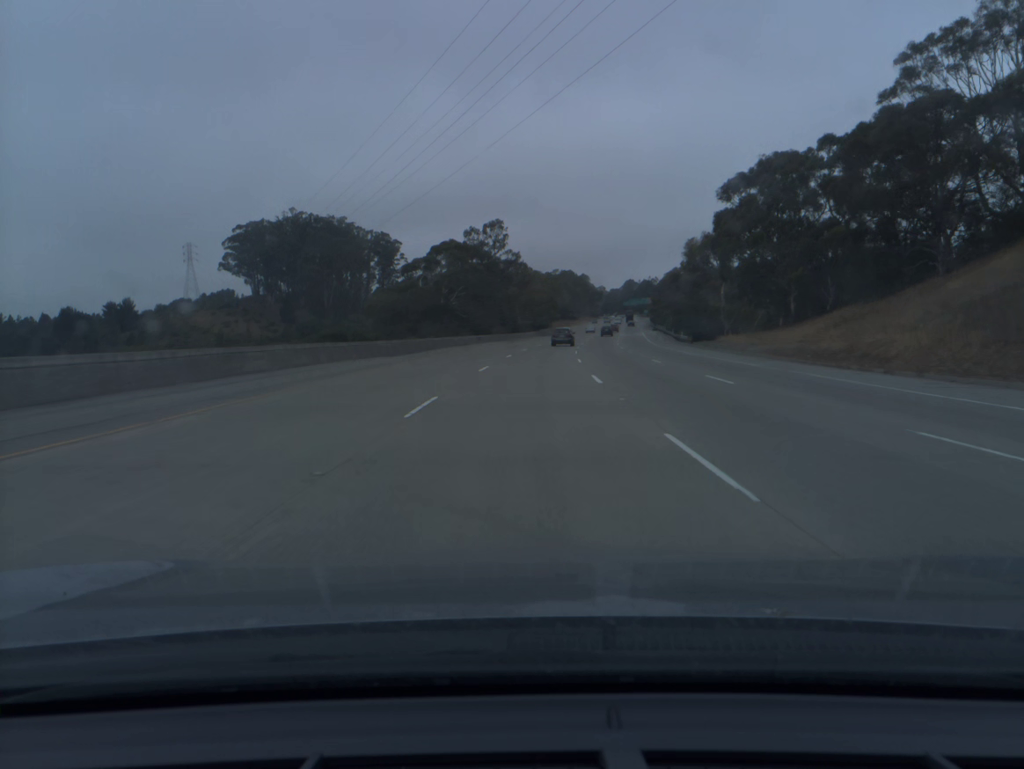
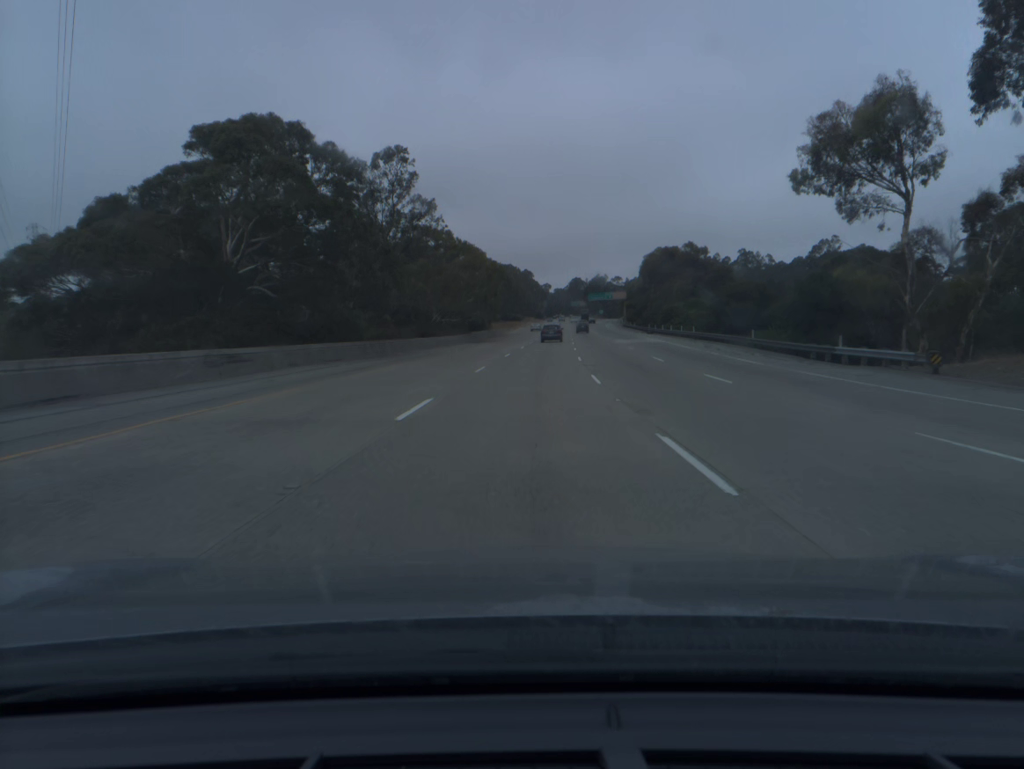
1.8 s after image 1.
(+2.3, +58.8) m; +4°
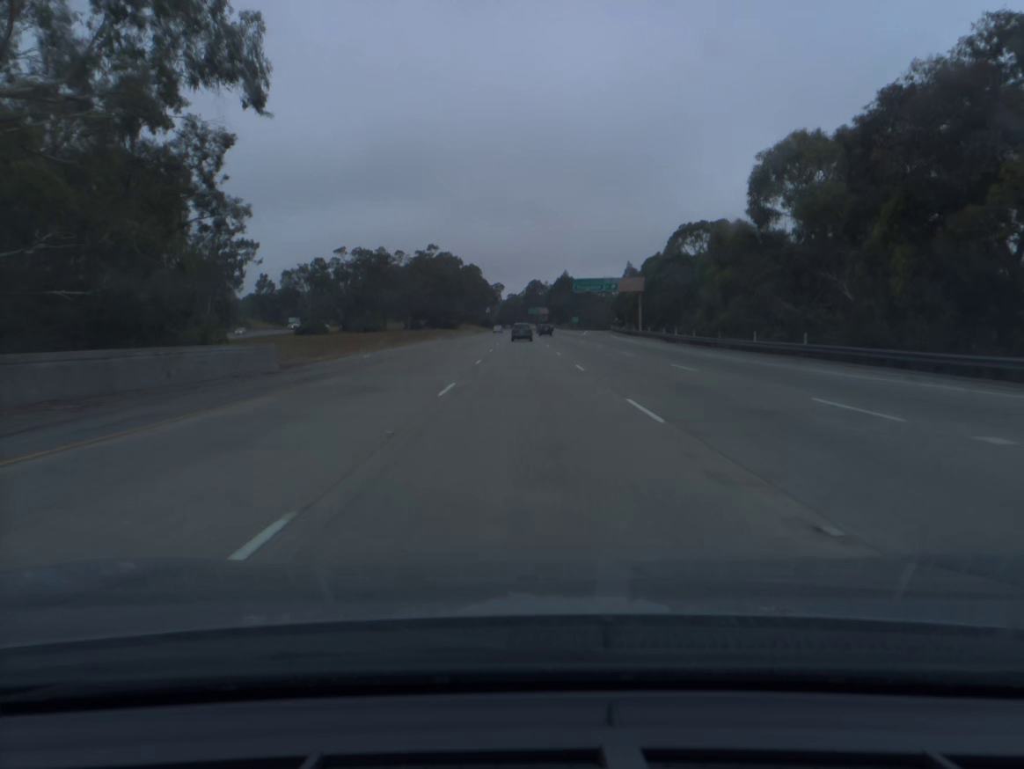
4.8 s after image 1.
(+4.2, +97.9) m; +4°
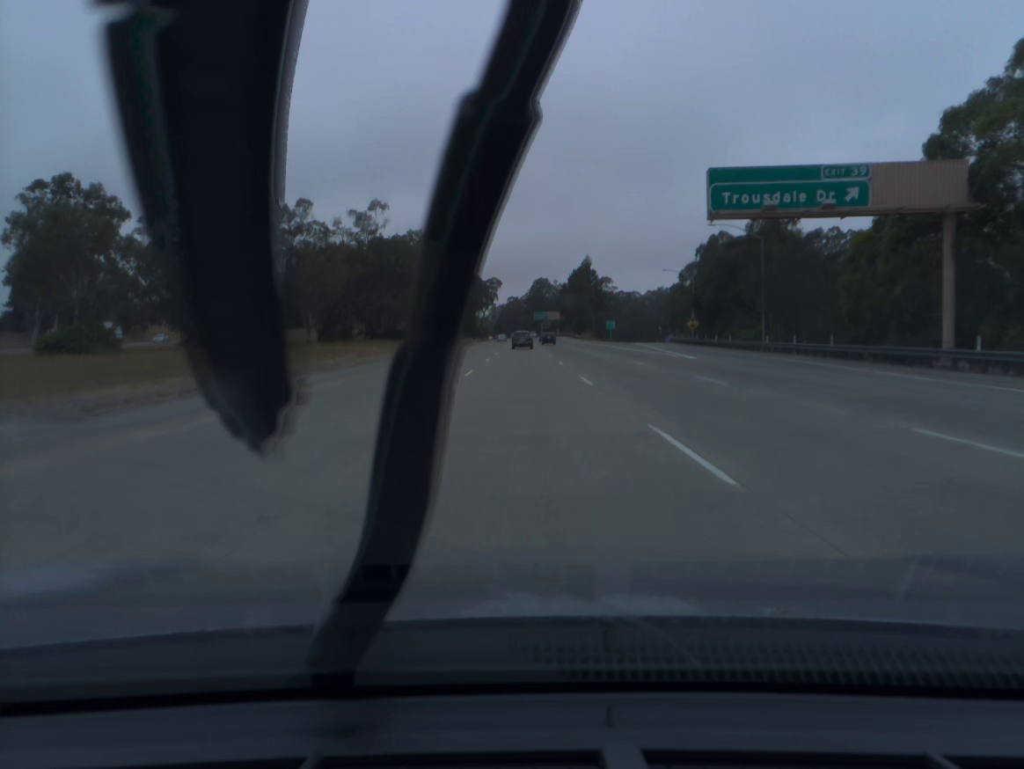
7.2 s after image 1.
(-0.1, +77.7) m; 0°
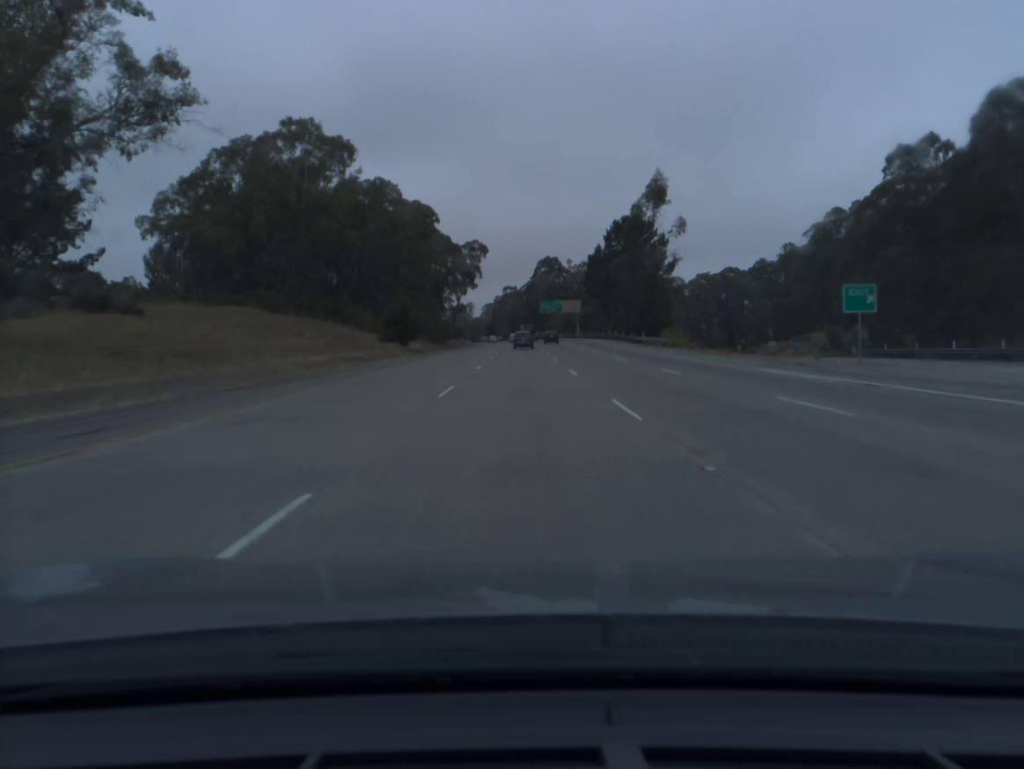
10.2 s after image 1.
(0.0, +96.8) m; 0°
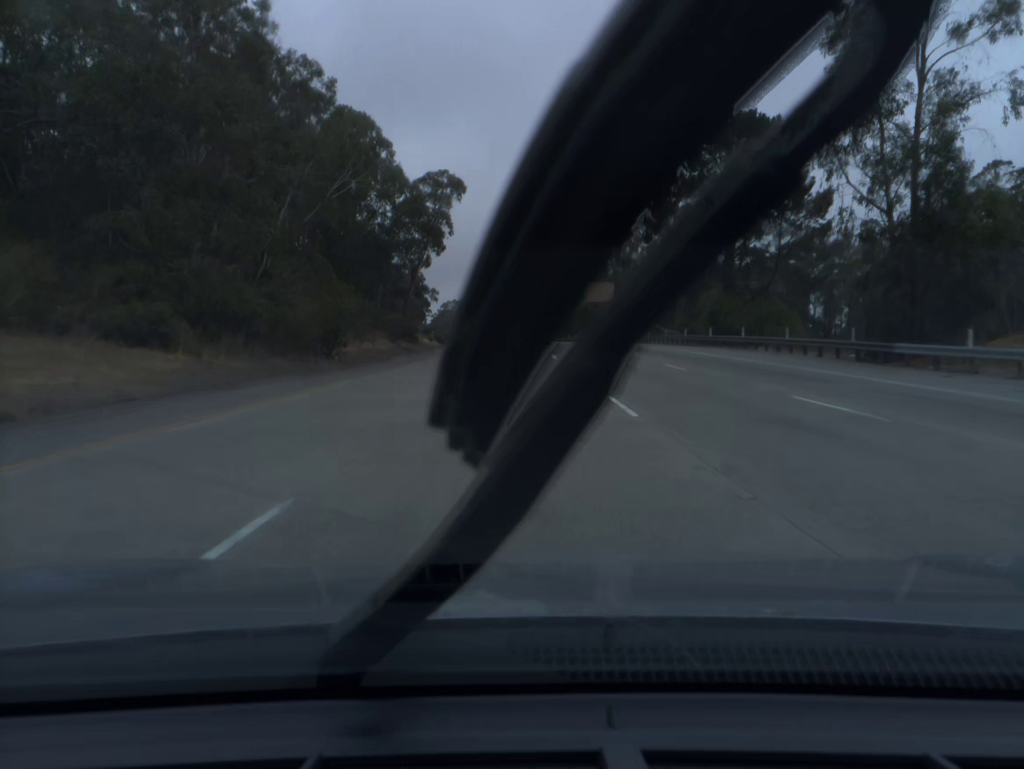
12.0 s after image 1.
(0.0, +58.8) m; 0°
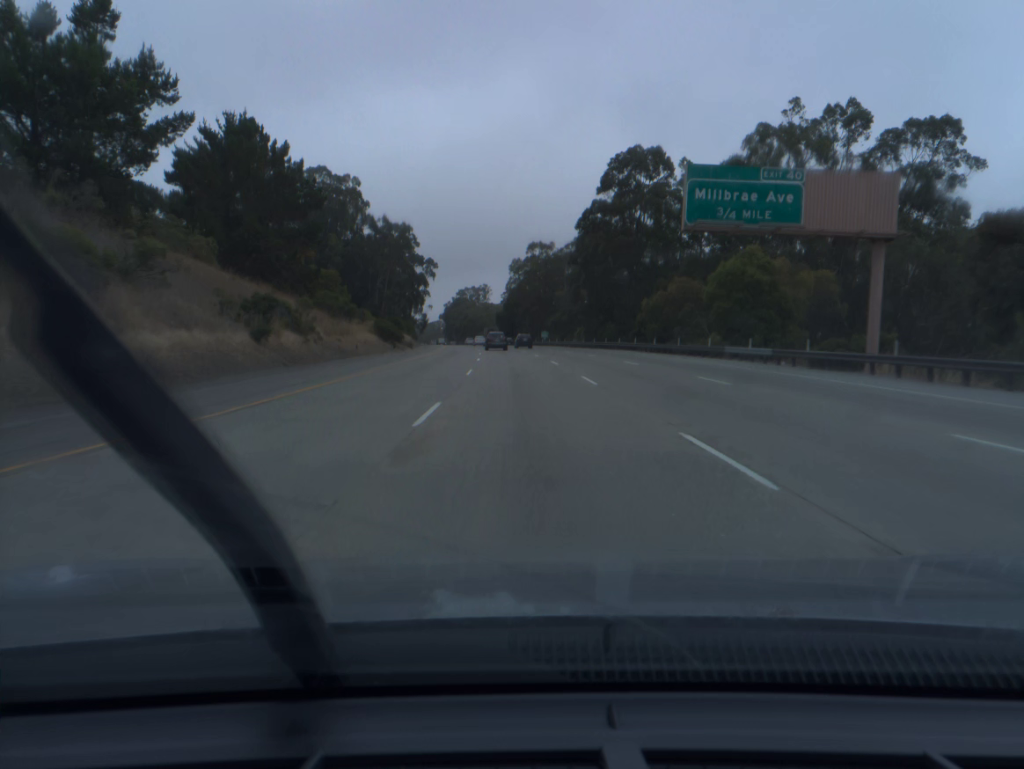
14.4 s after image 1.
(-1.1, +78.6) m; -2°
